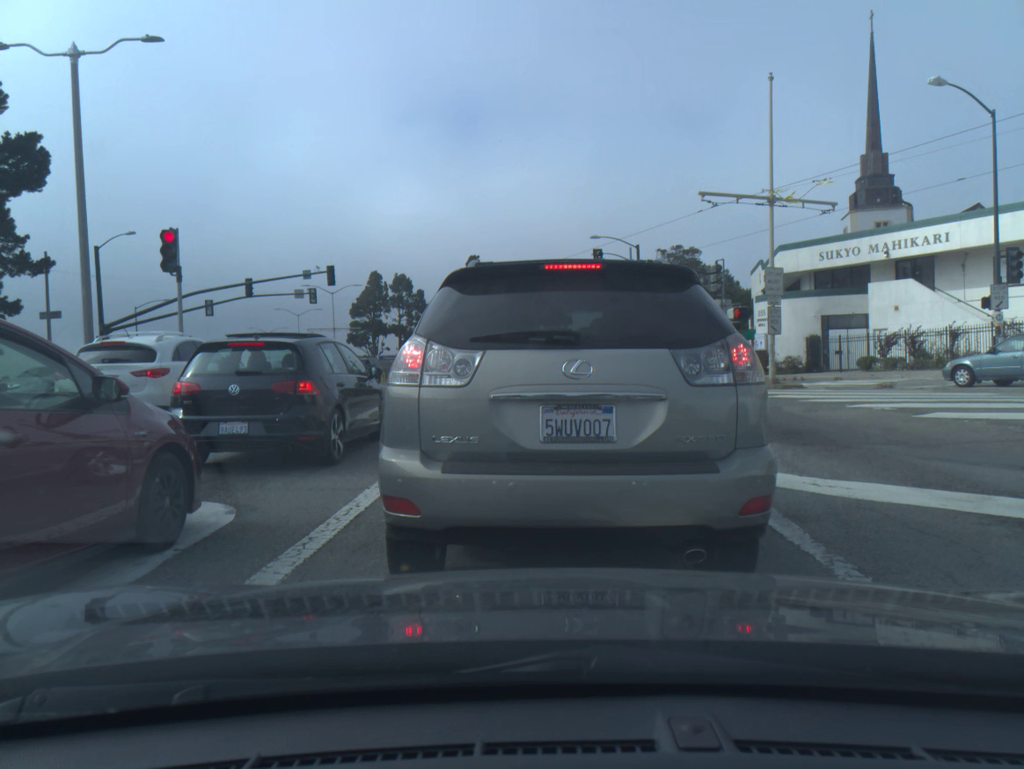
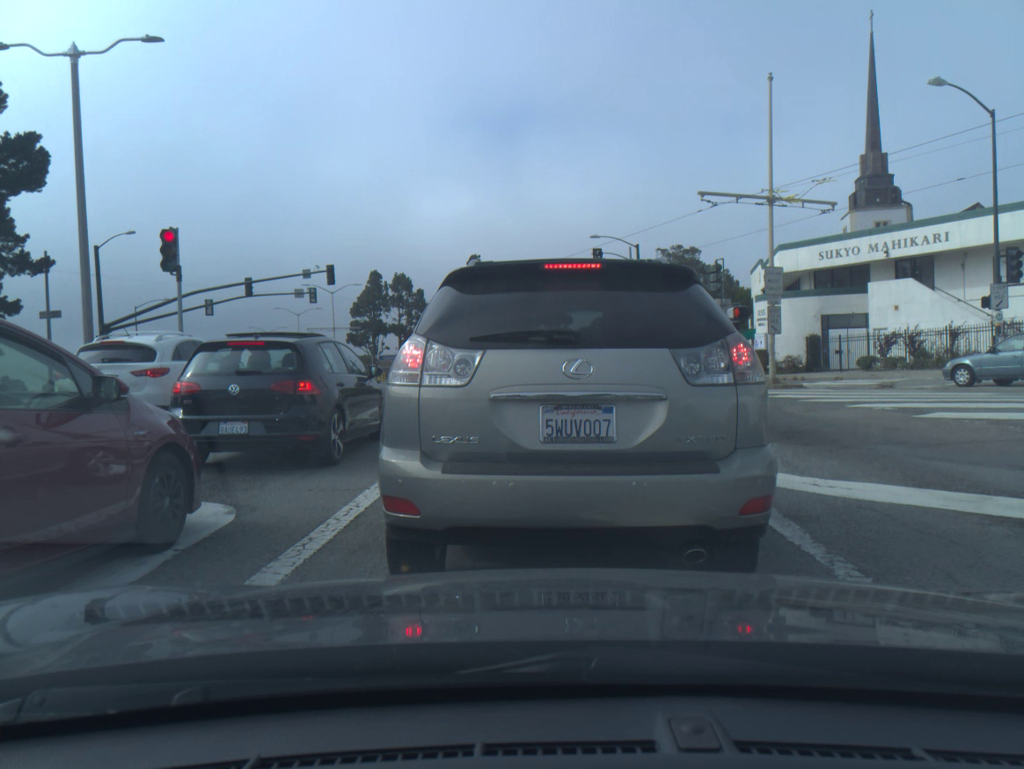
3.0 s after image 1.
(0.0, 0.0) m; 0°
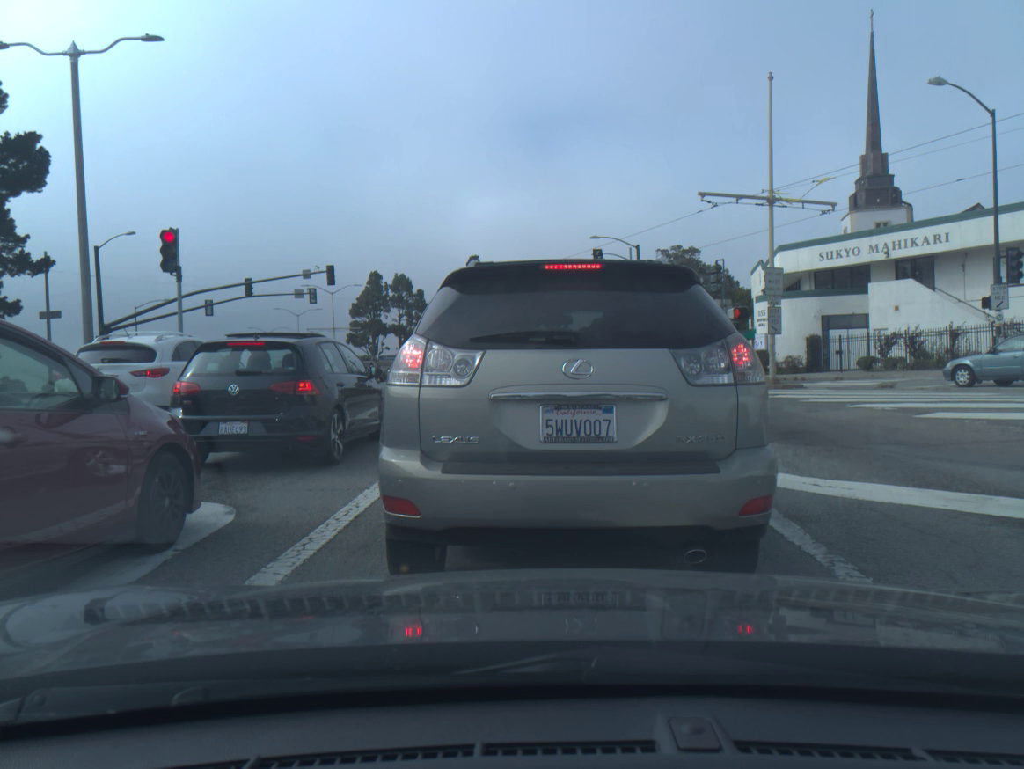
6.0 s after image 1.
(0.0, 0.0) m; 0°
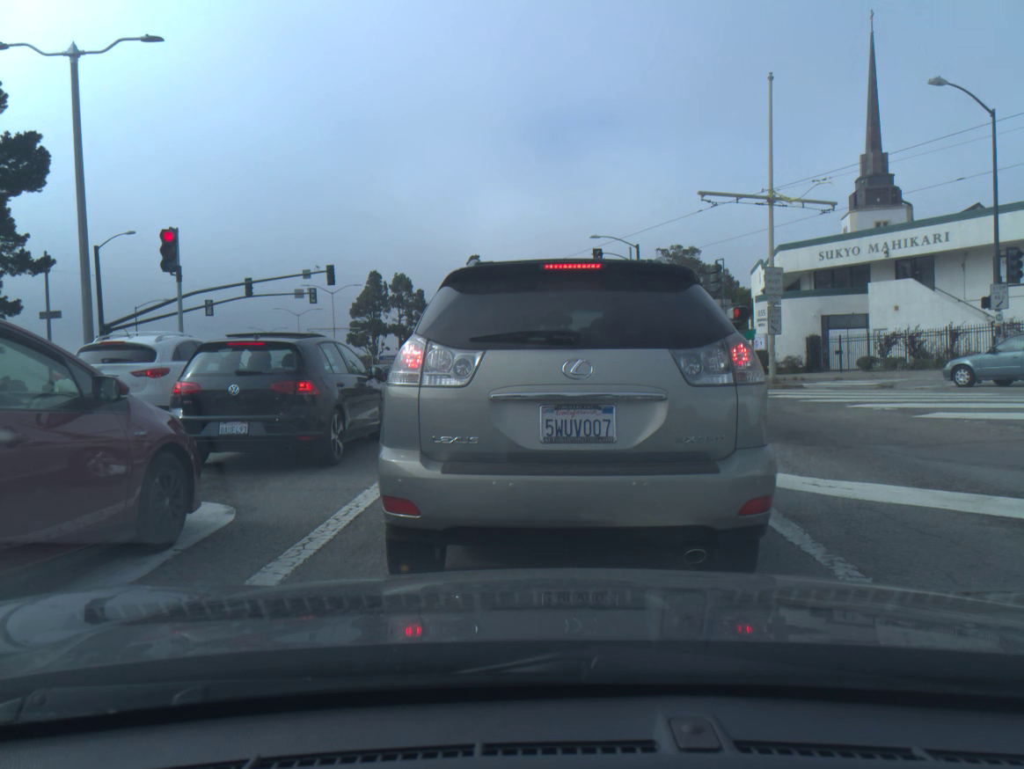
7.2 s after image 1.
(0.0, 0.0) m; 0°
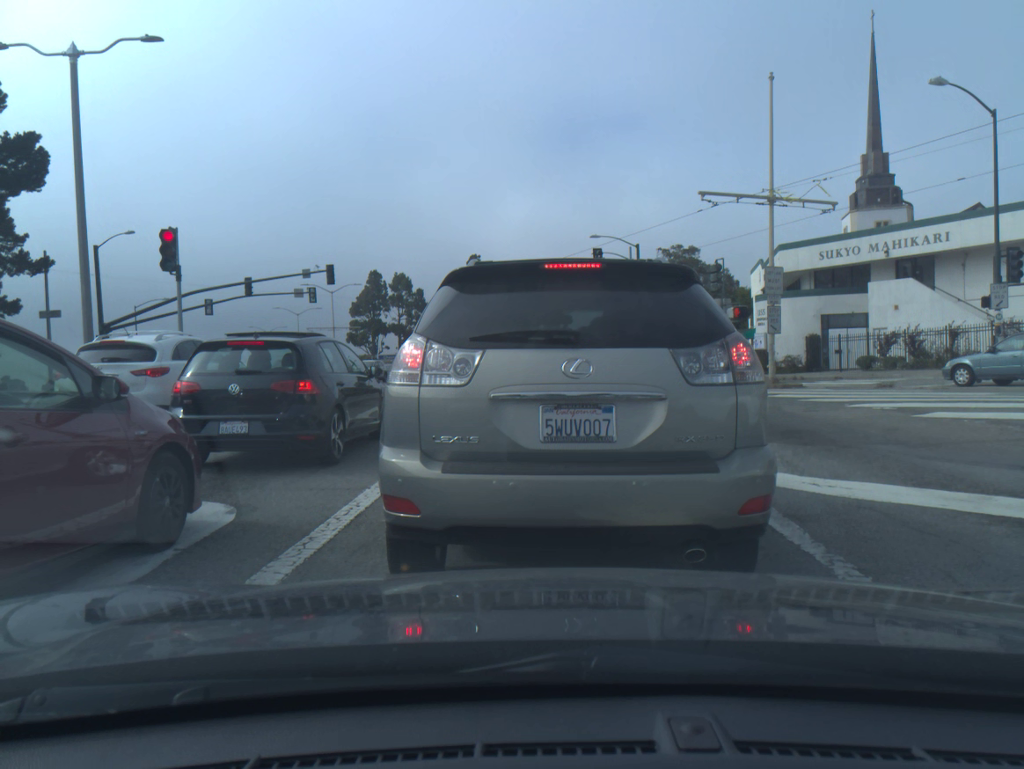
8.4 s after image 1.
(0.0, 0.0) m; 0°
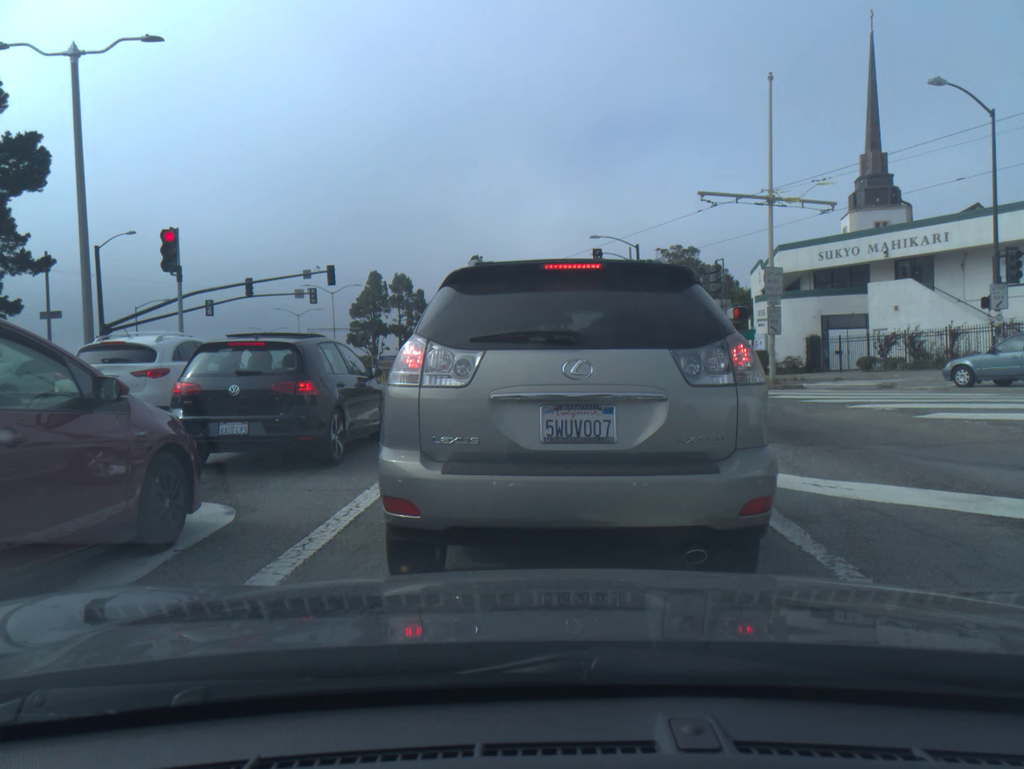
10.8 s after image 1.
(0.0, 0.0) m; 0°
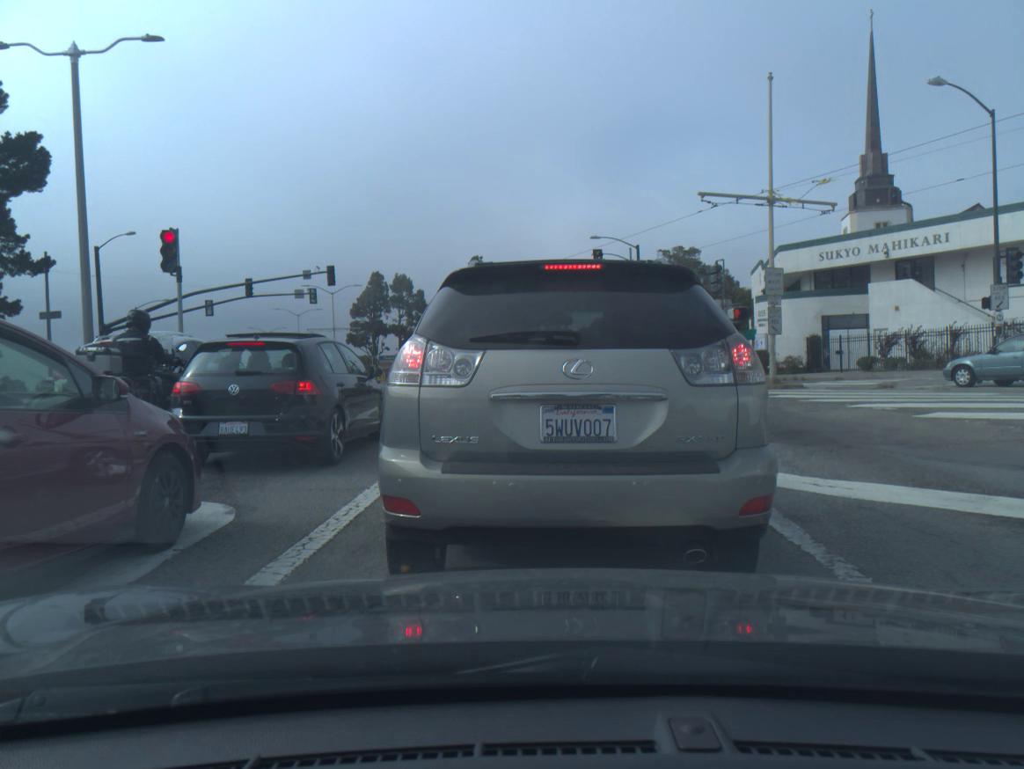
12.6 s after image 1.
(0.0, 0.0) m; 0°
